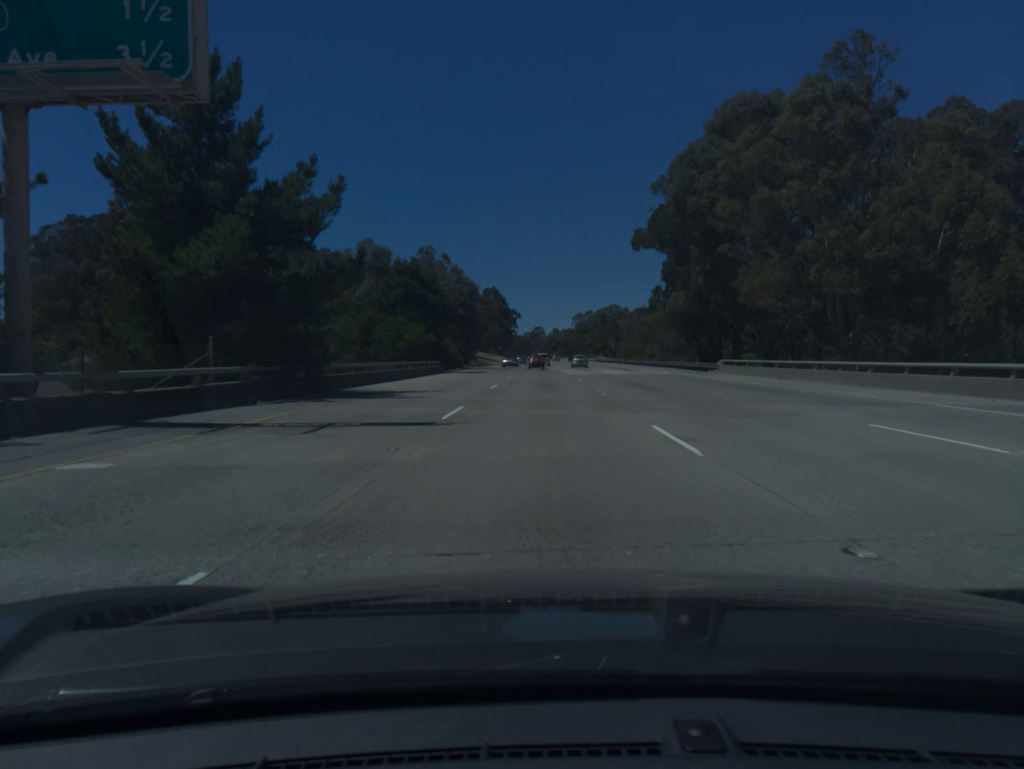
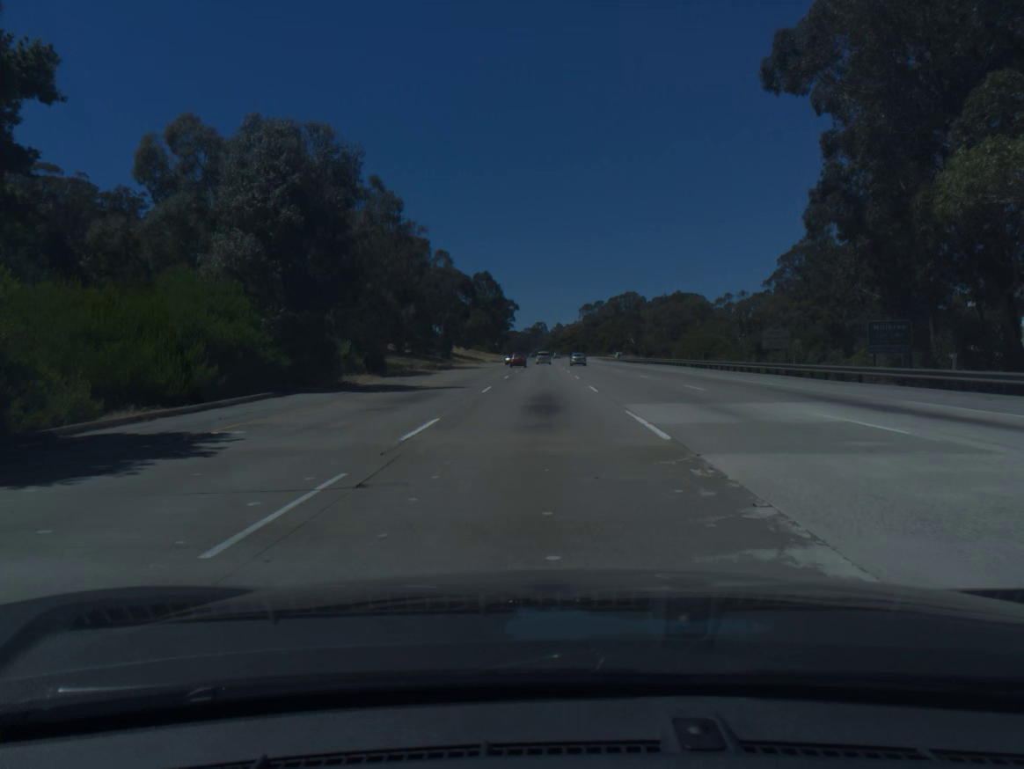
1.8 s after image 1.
(-0.1, +55.0) m; 0°
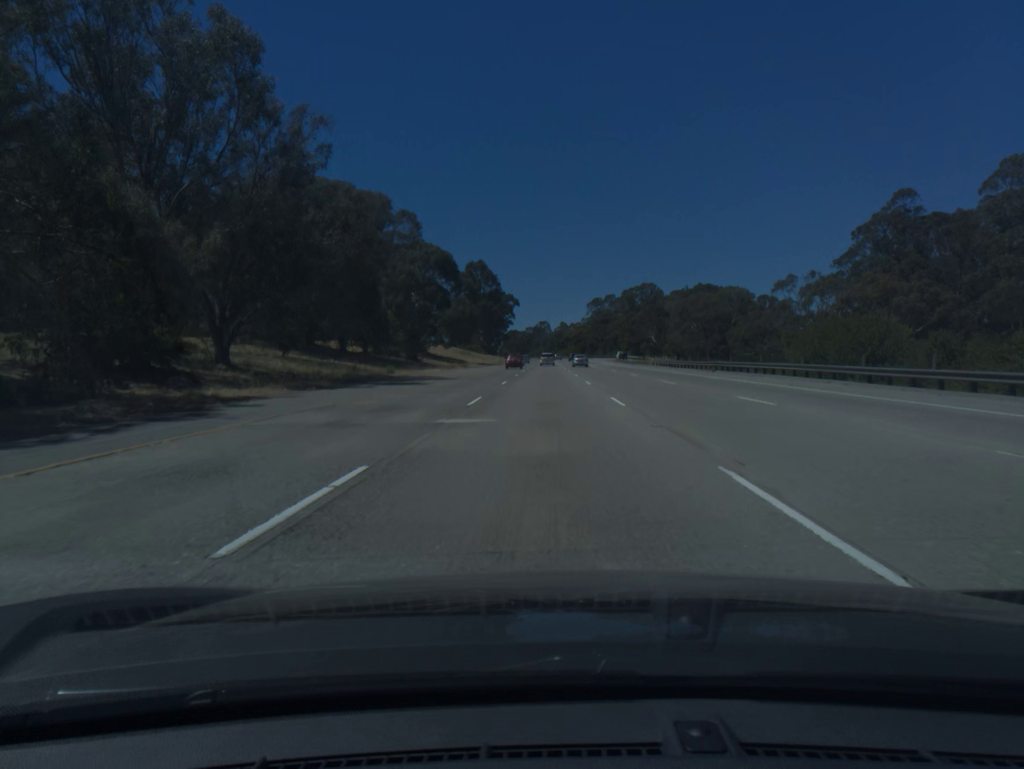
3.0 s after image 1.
(-0.1, +36.5) m; 0°
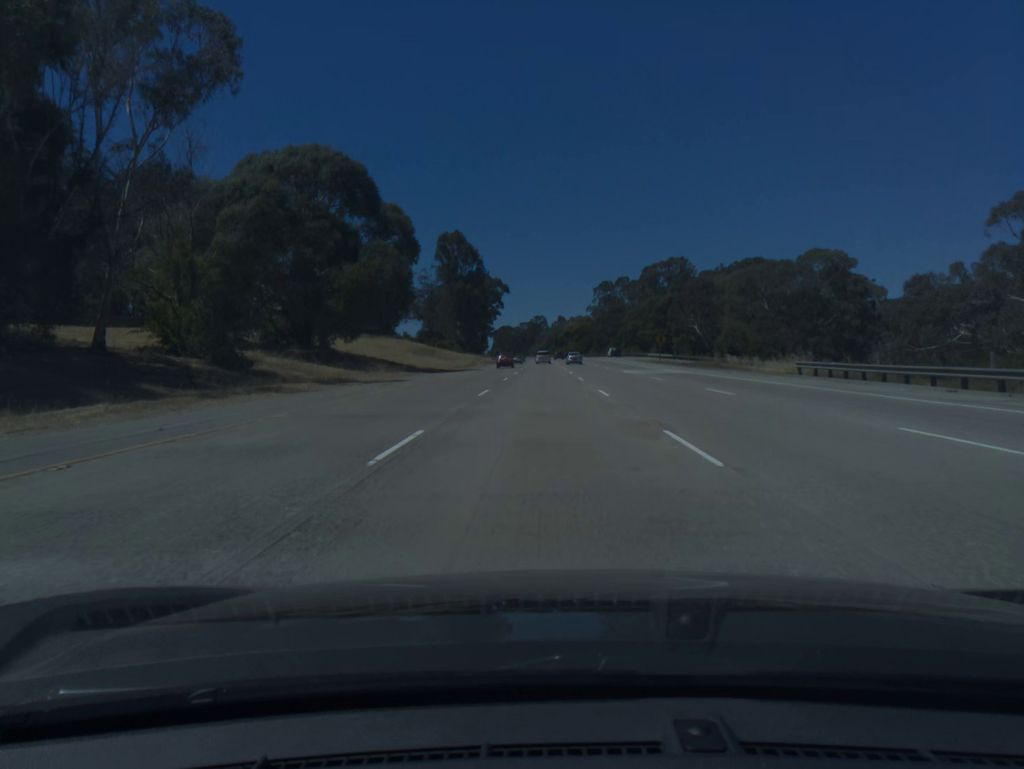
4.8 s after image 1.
(+0.2, +54.7) m; 0°
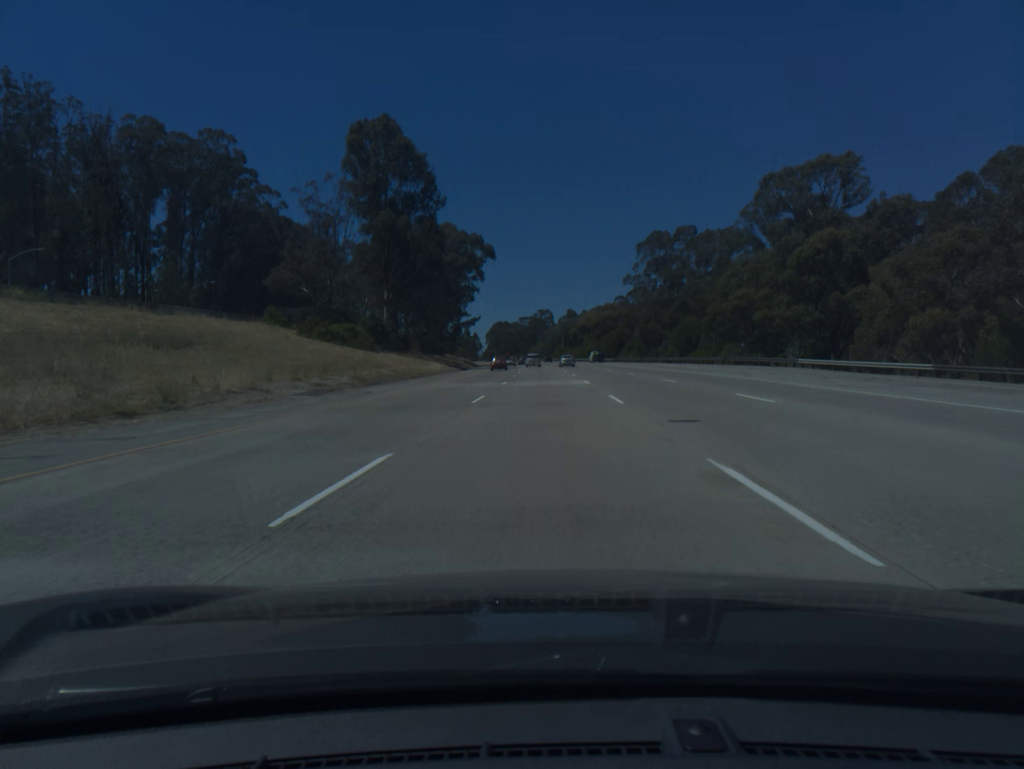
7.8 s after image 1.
(-0.1, +91.4) m; 0°
